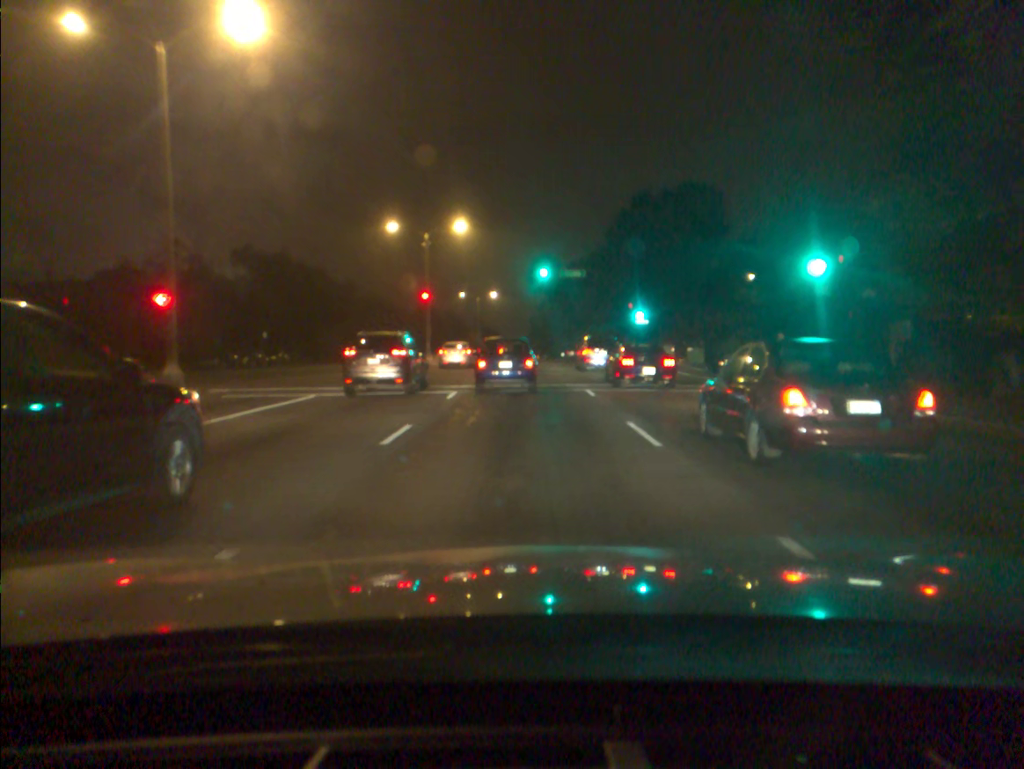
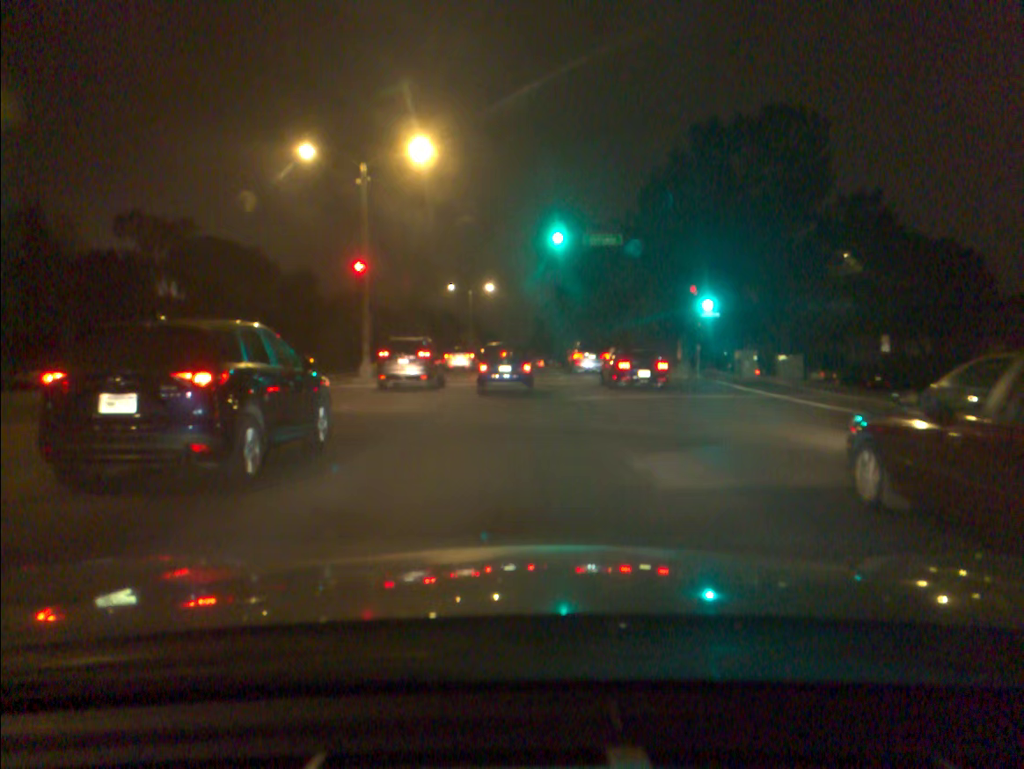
(0.0, +20.3) m; 0°
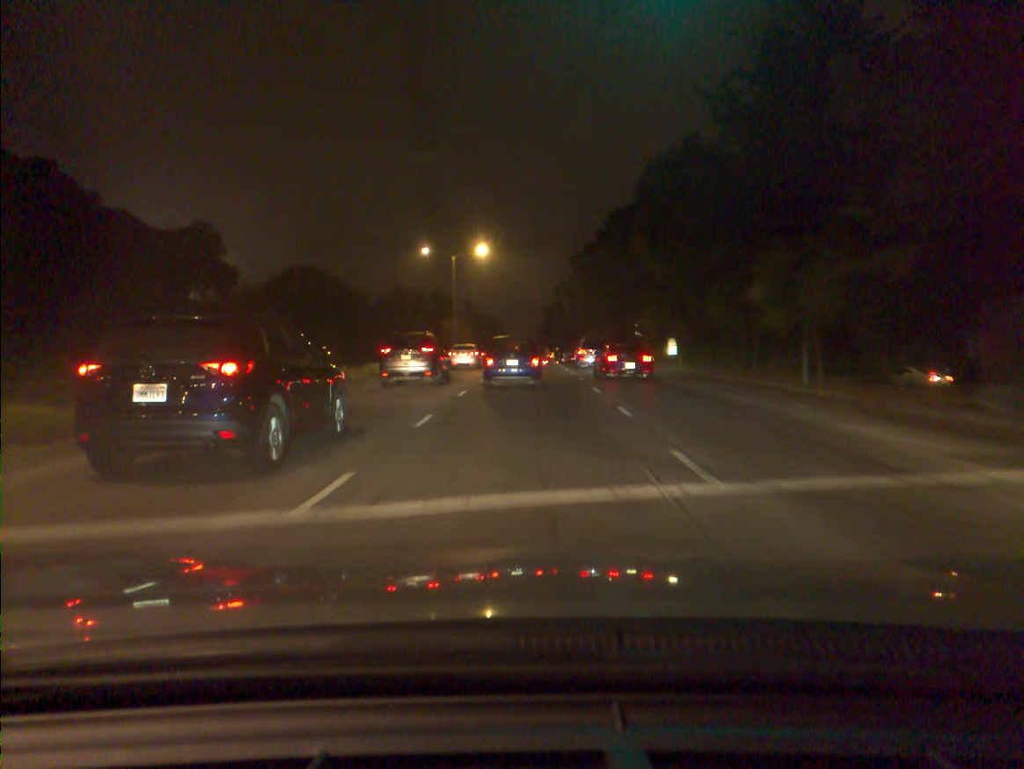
(-0.1, +27.3) m; -1°
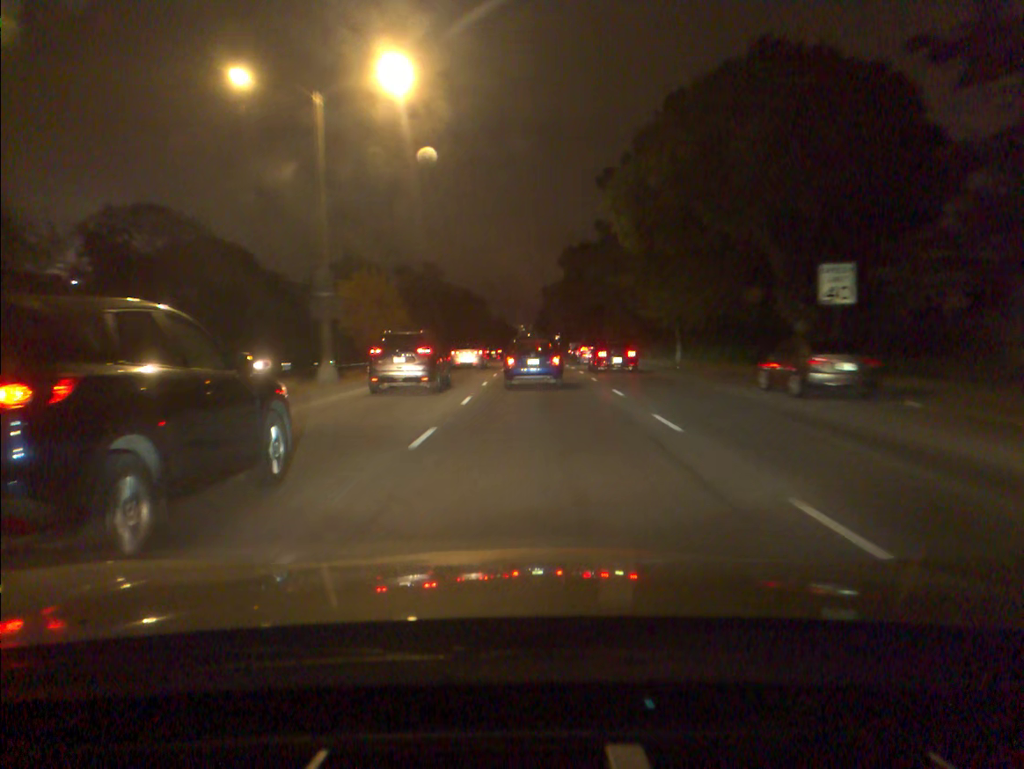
(+0.1, +39.0) m; 0°
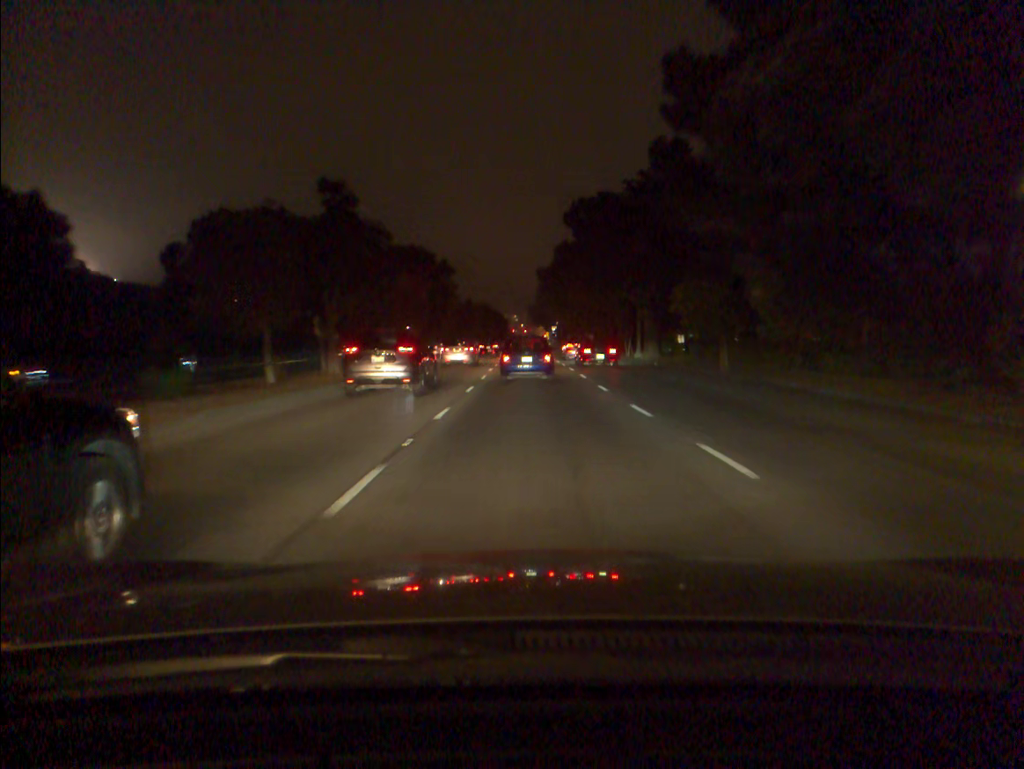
(+0.2, +33.2) m; 0°
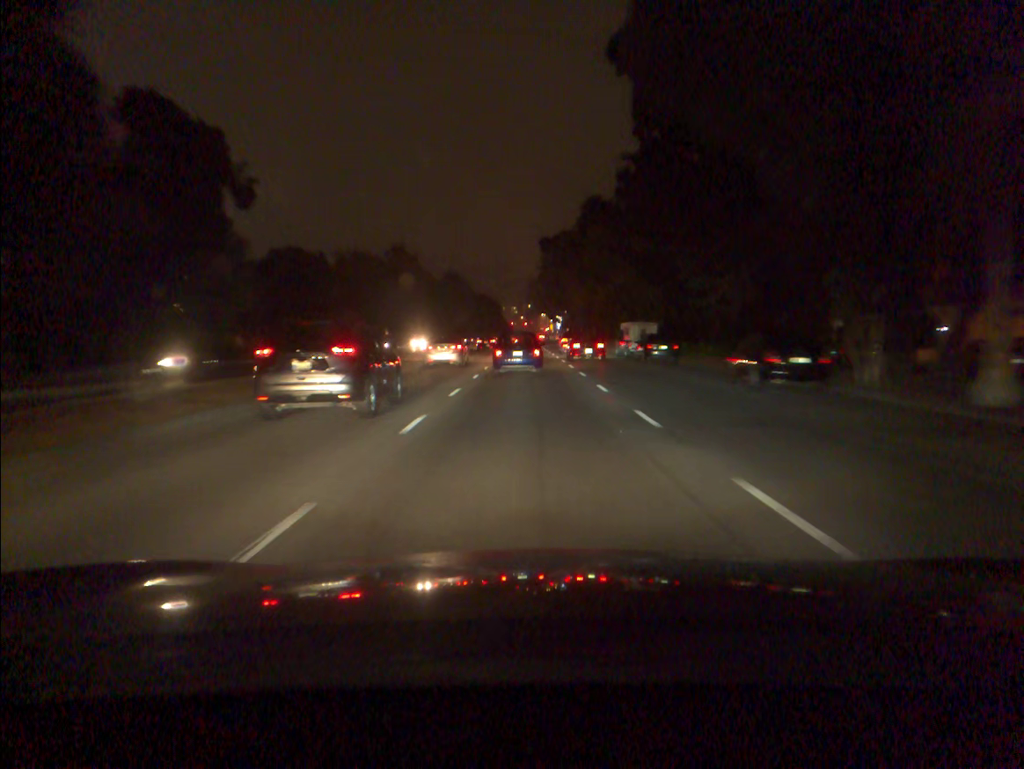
(+0.1, +45.3) m; 0°
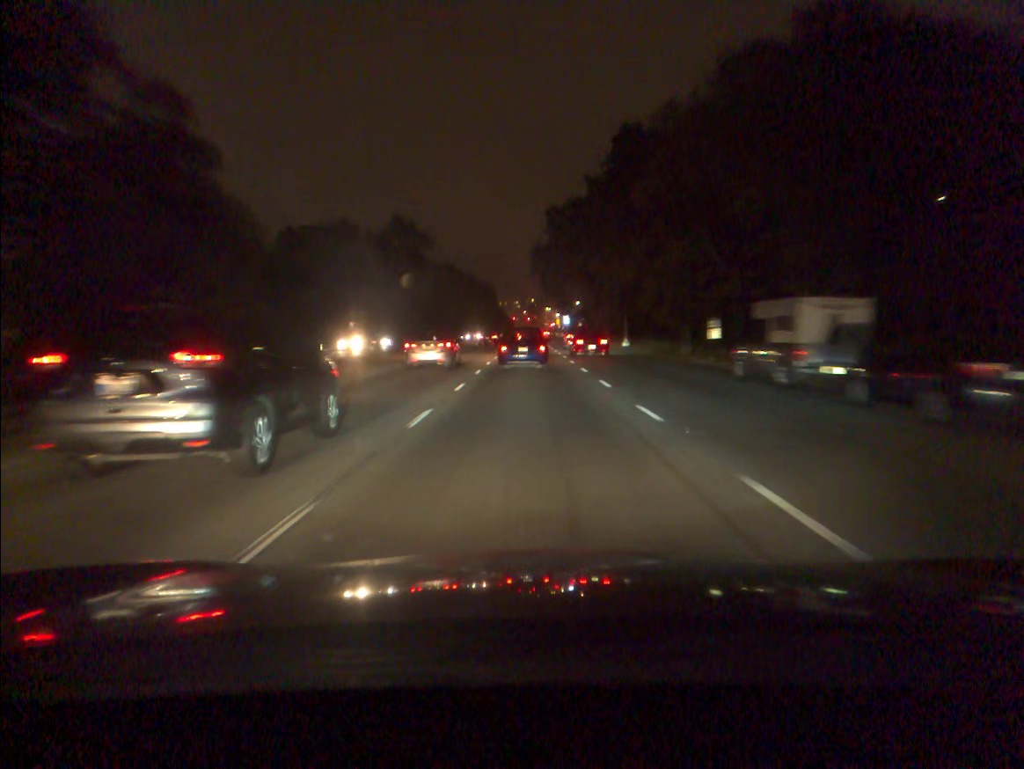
(-0.1, +28.9) m; 0°
